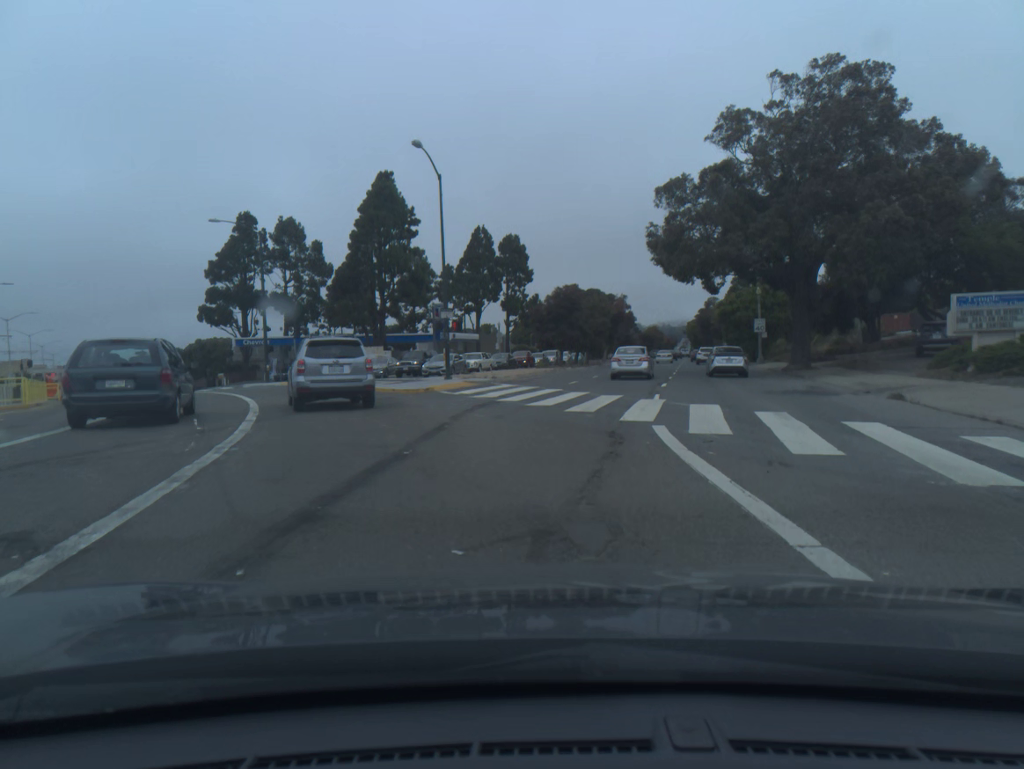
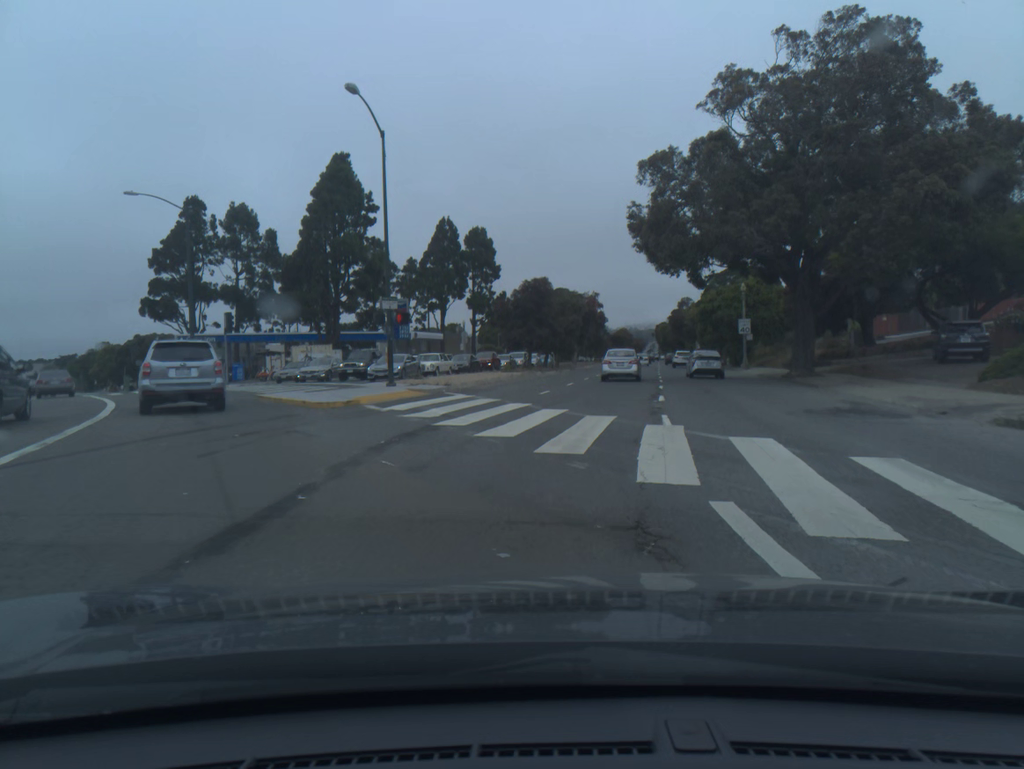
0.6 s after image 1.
(+0.1, +6.3) m; +2°
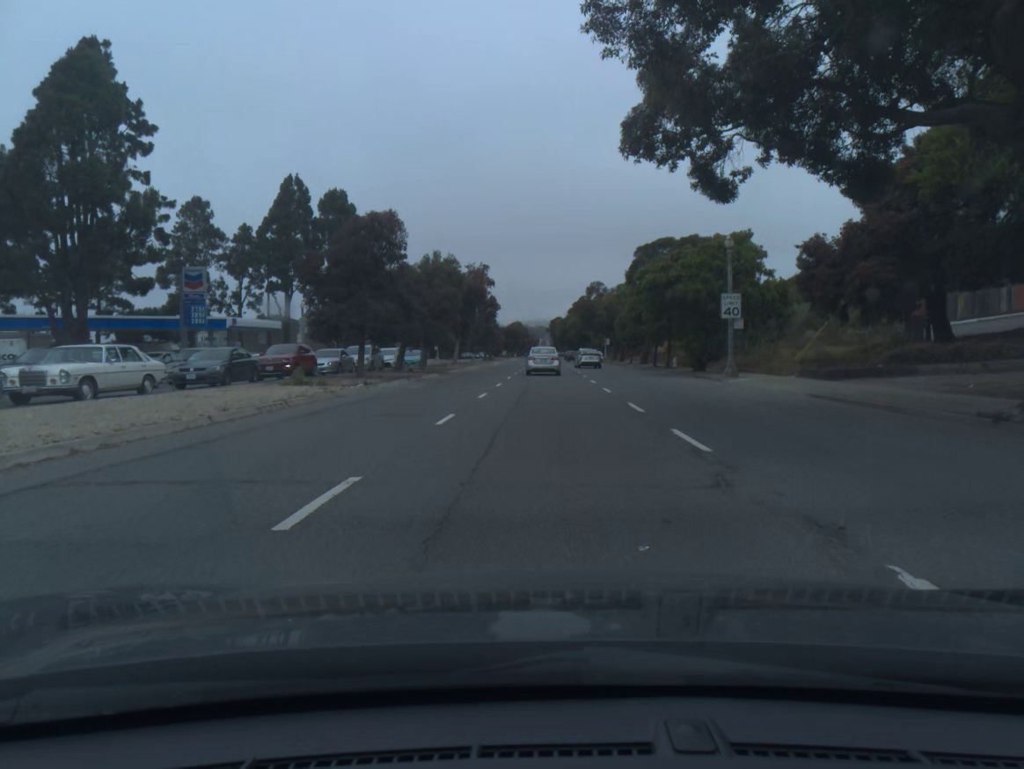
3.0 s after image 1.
(+2.0, +26.2) m; +8°
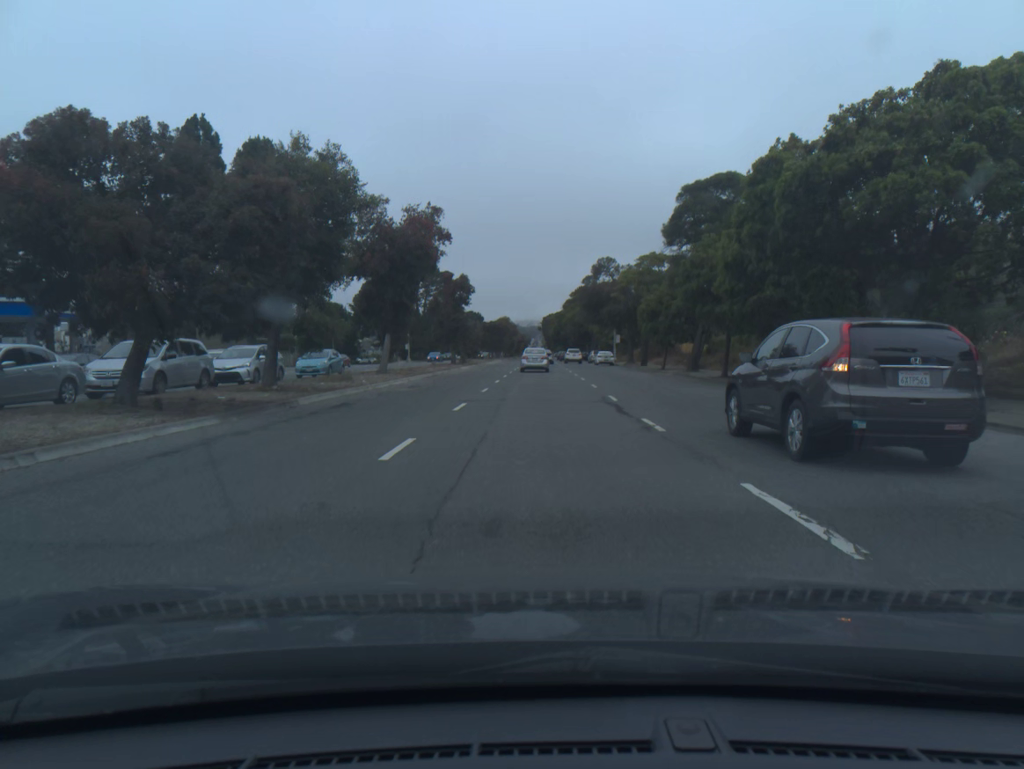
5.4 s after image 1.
(+0.2, +26.0) m; 0°
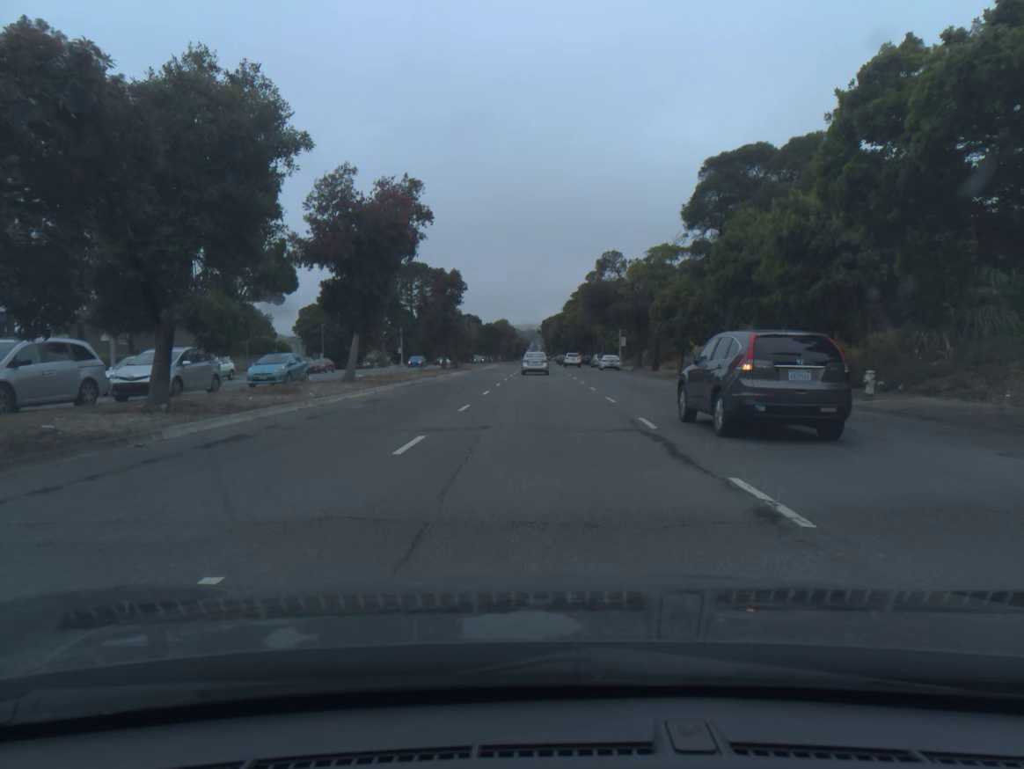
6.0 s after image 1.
(0.0, +6.5) m; 0°
